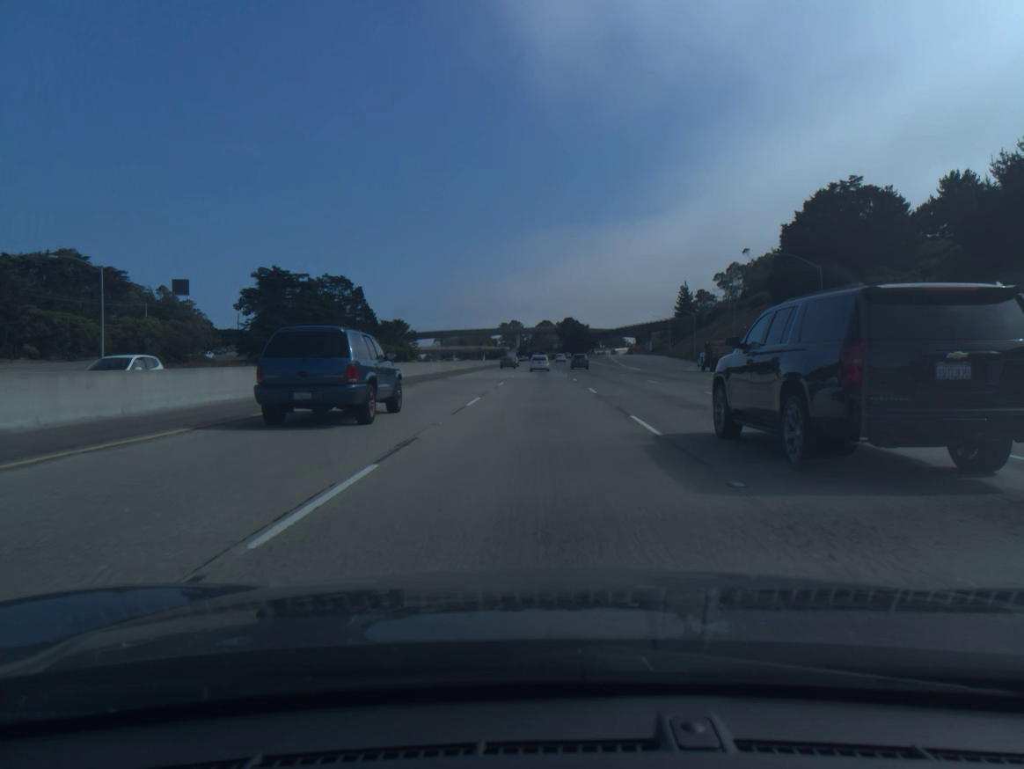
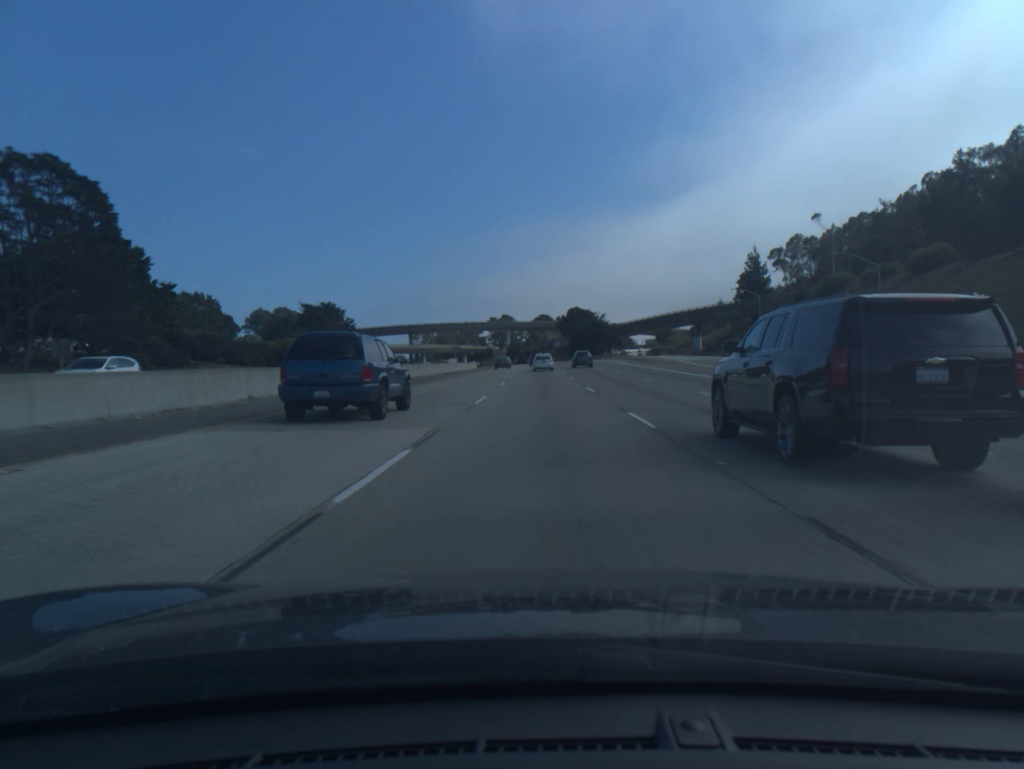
(-0.1, +86.2) m; 0°
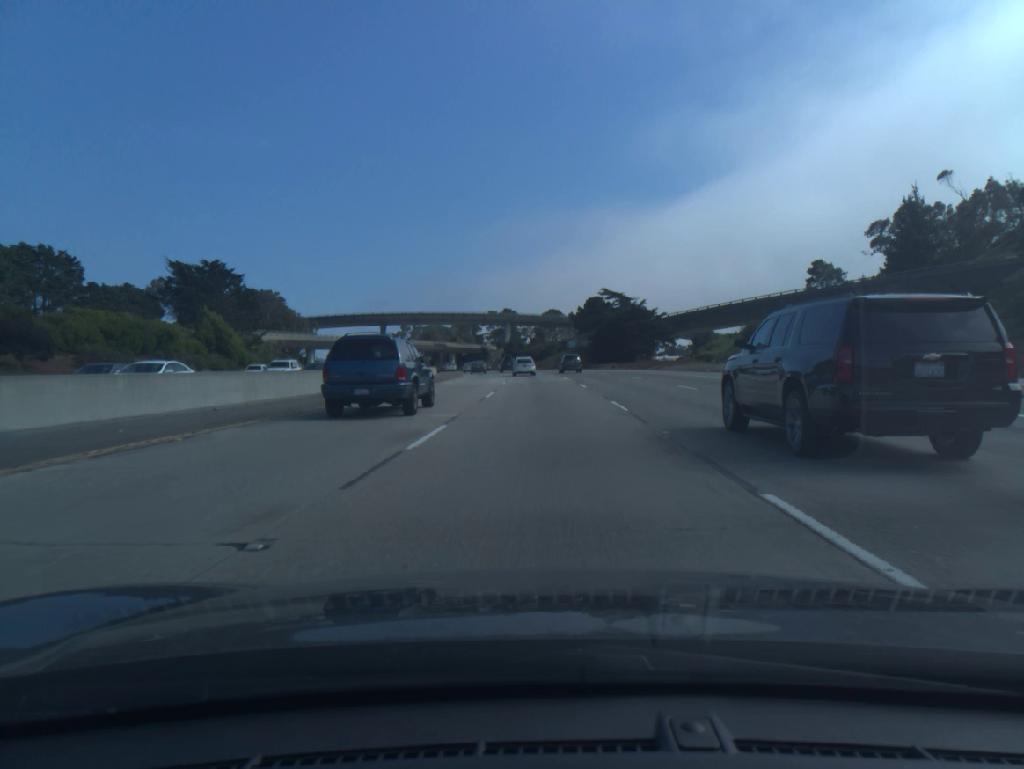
(-0.2, +69.0) m; -1°
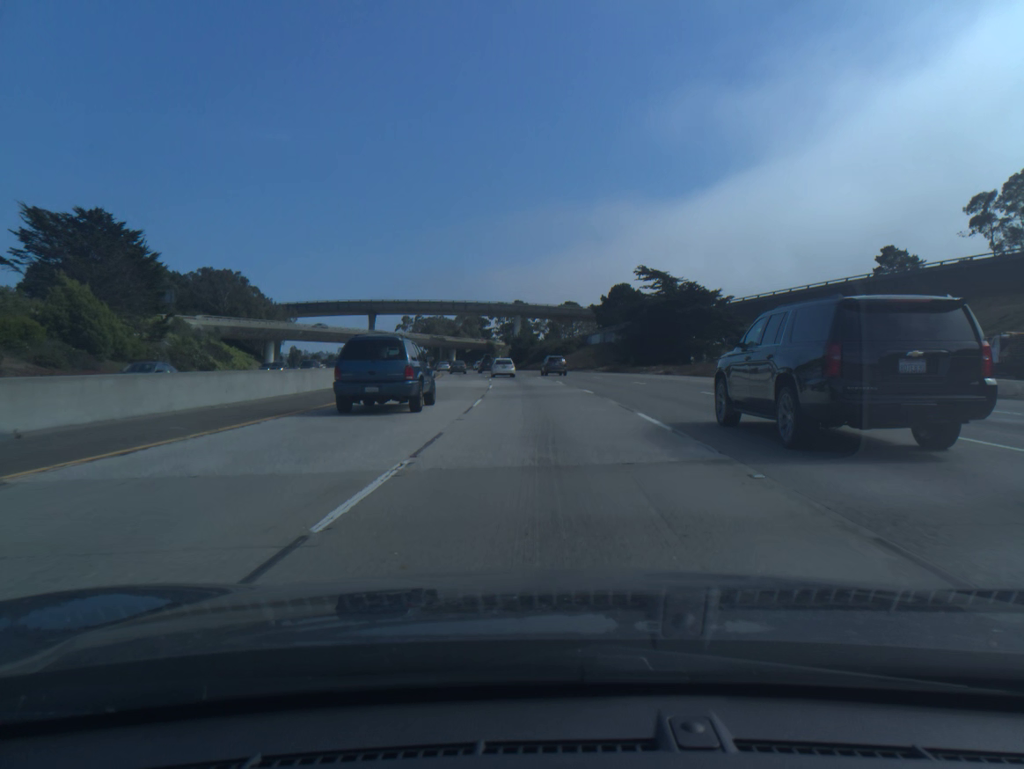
(-0.2, +34.3) m; -1°
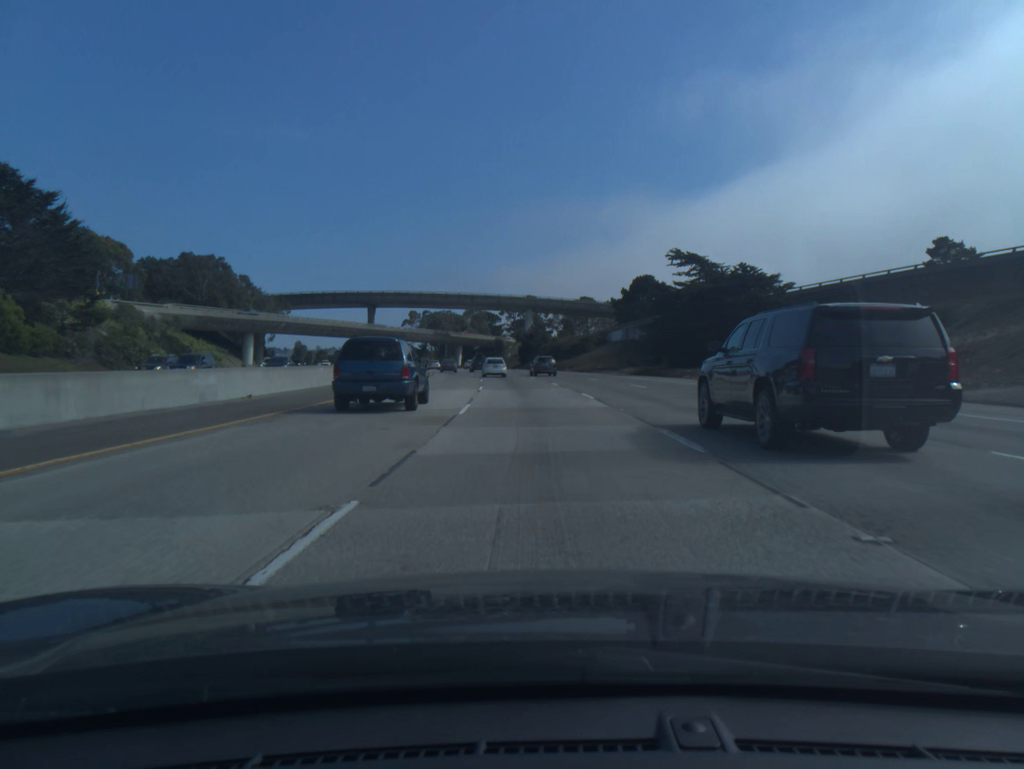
(-0.1, +17.0) m; -1°
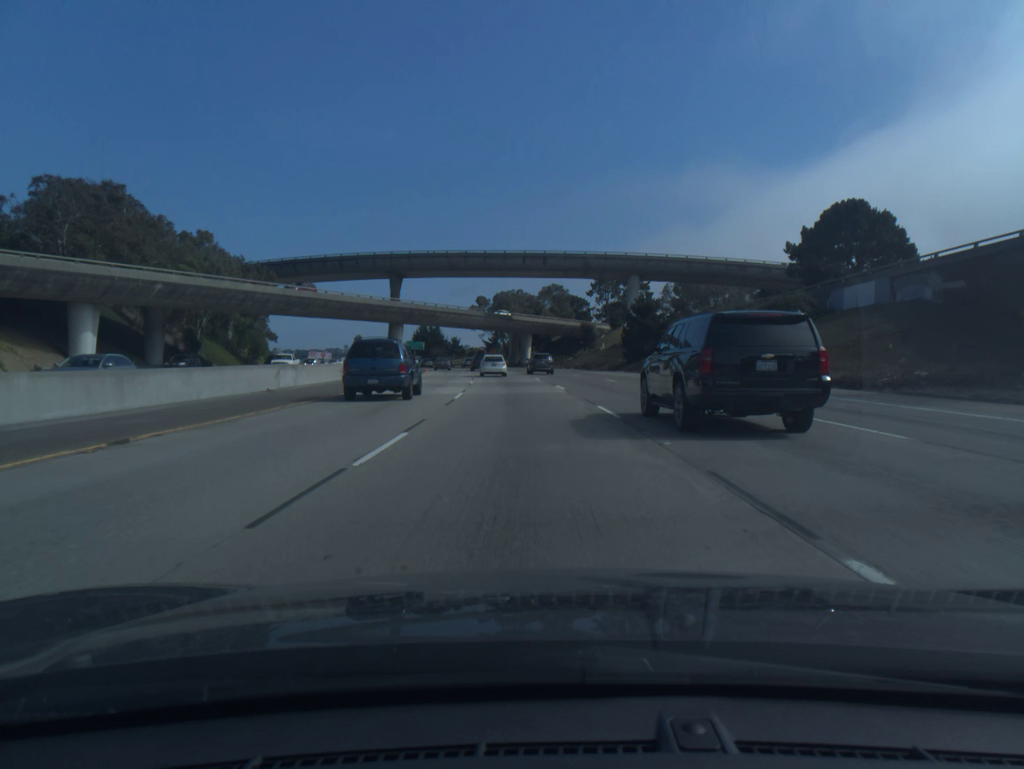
(-3.4, +67.2) m; -6°
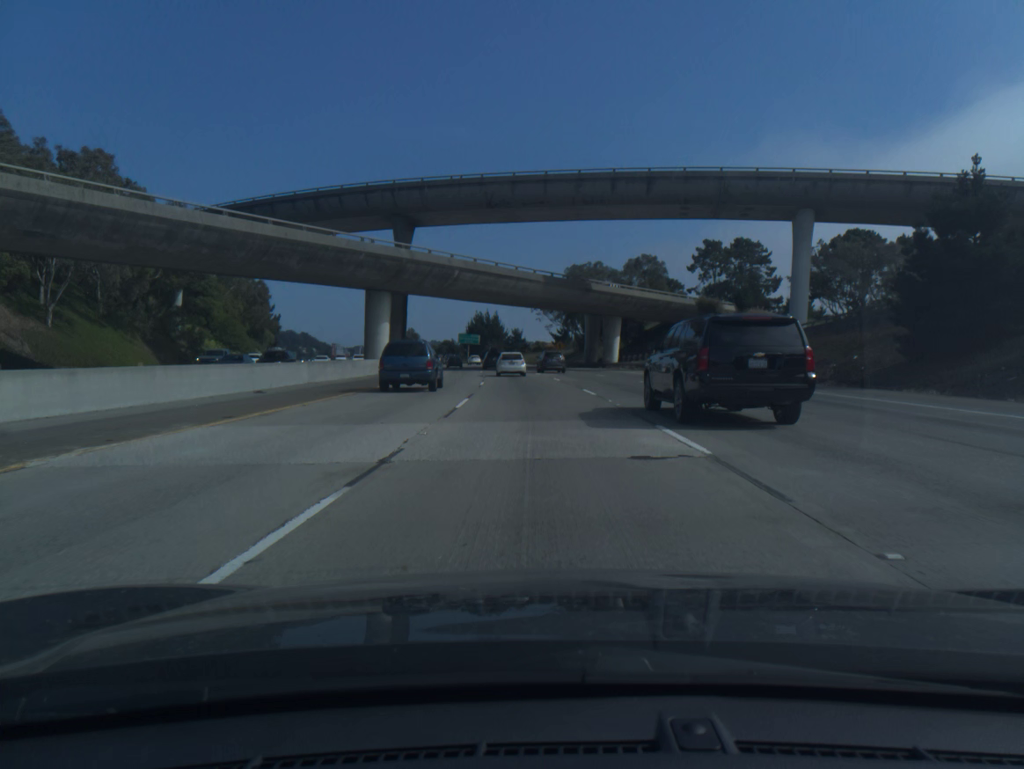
(-2.4, +49.6) m; -5°
